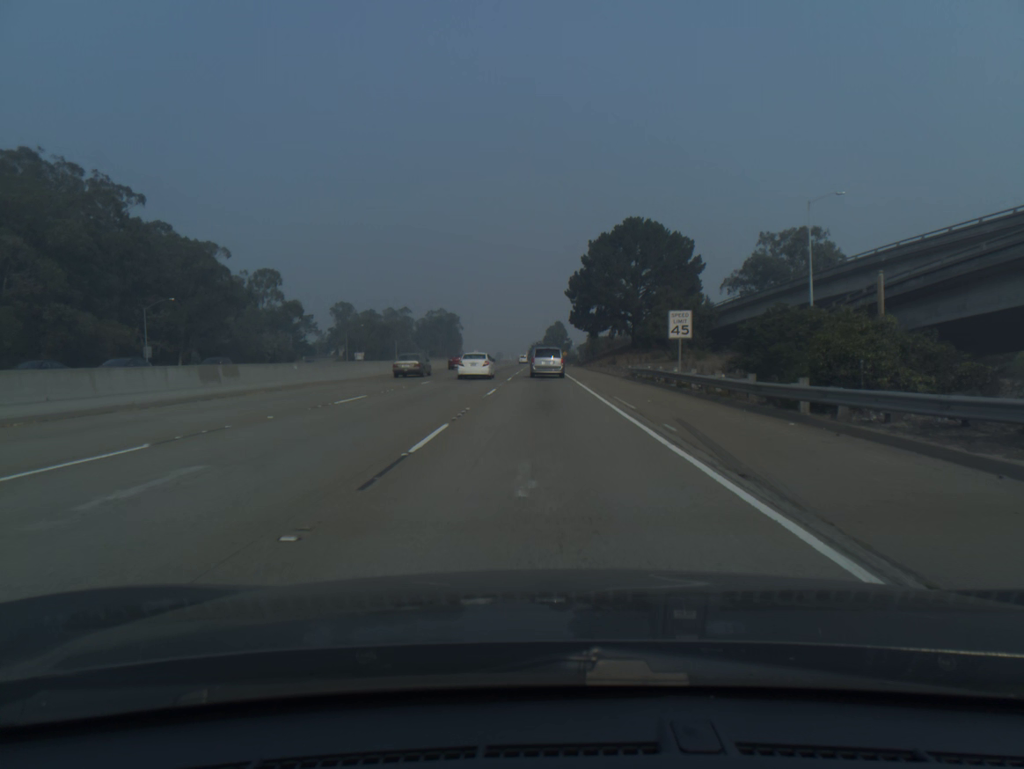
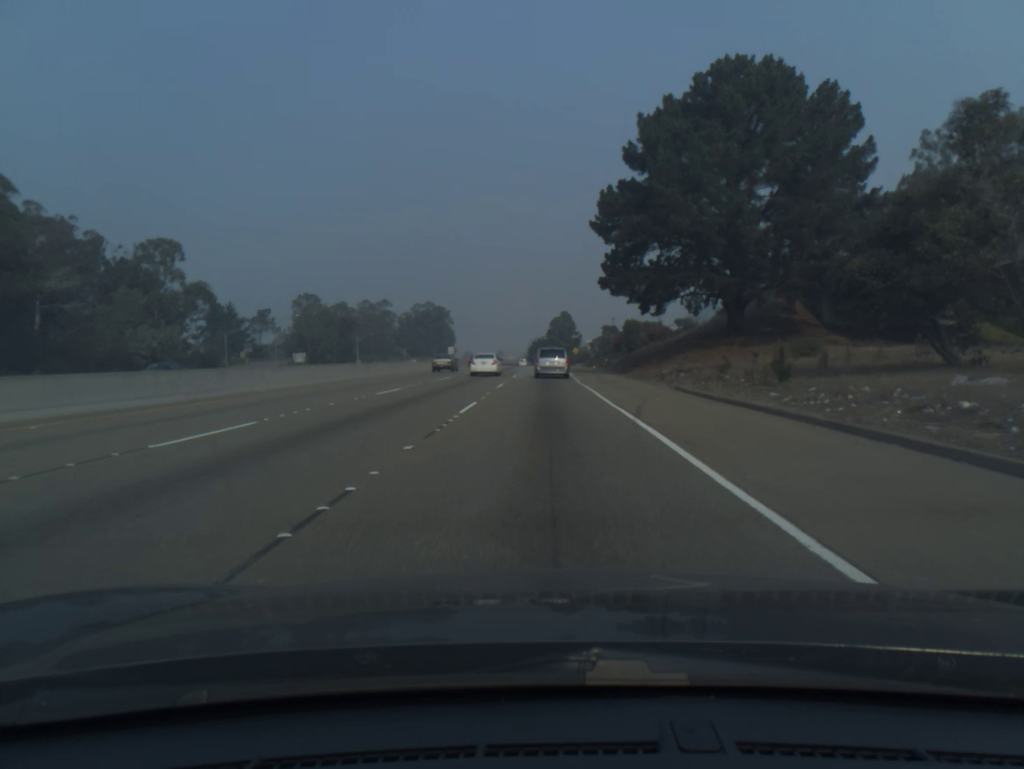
(0.0, +54.1) m; 0°
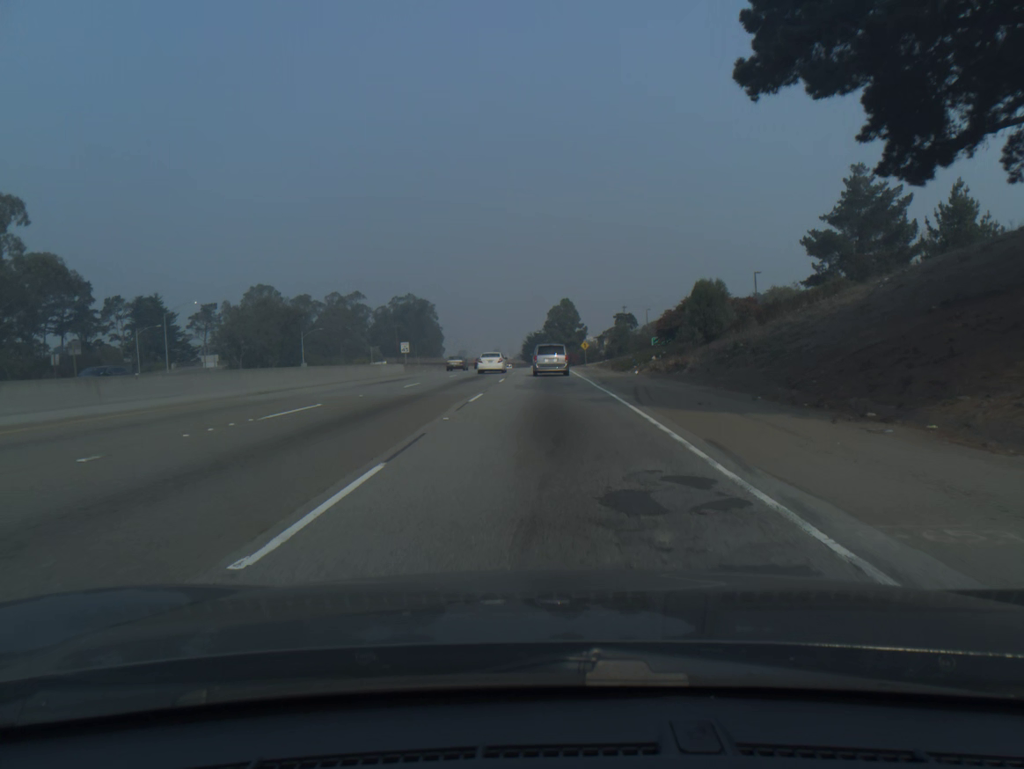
(0.0, +39.9) m; 0°
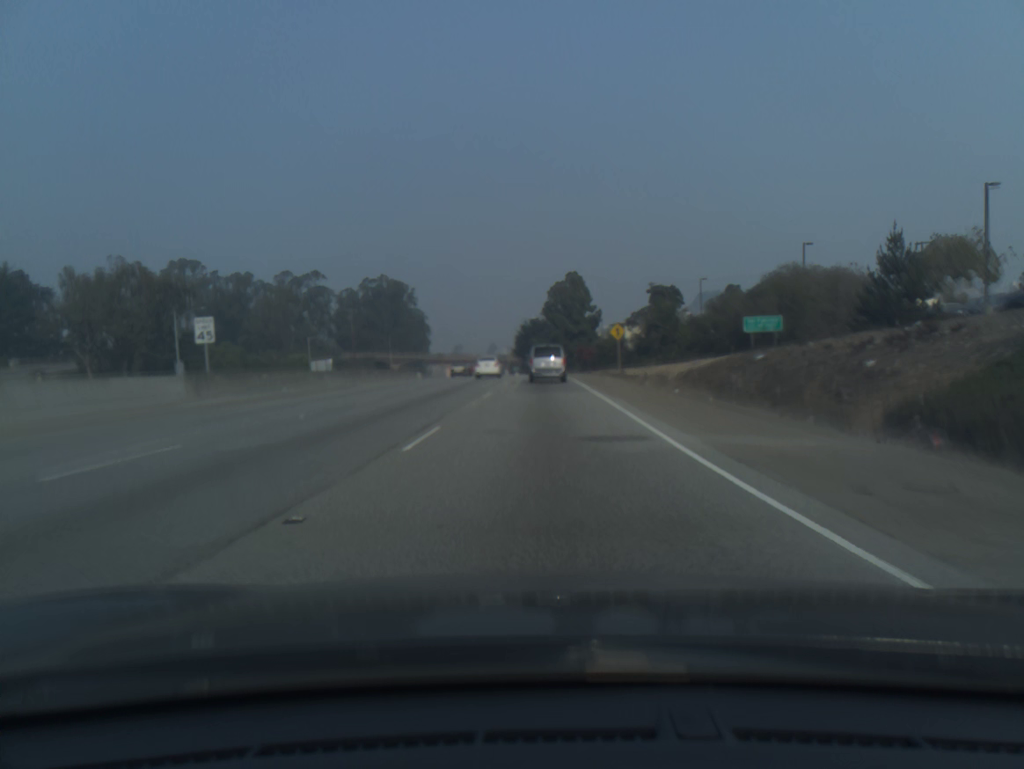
(+0.1, +51.7) m; 0°
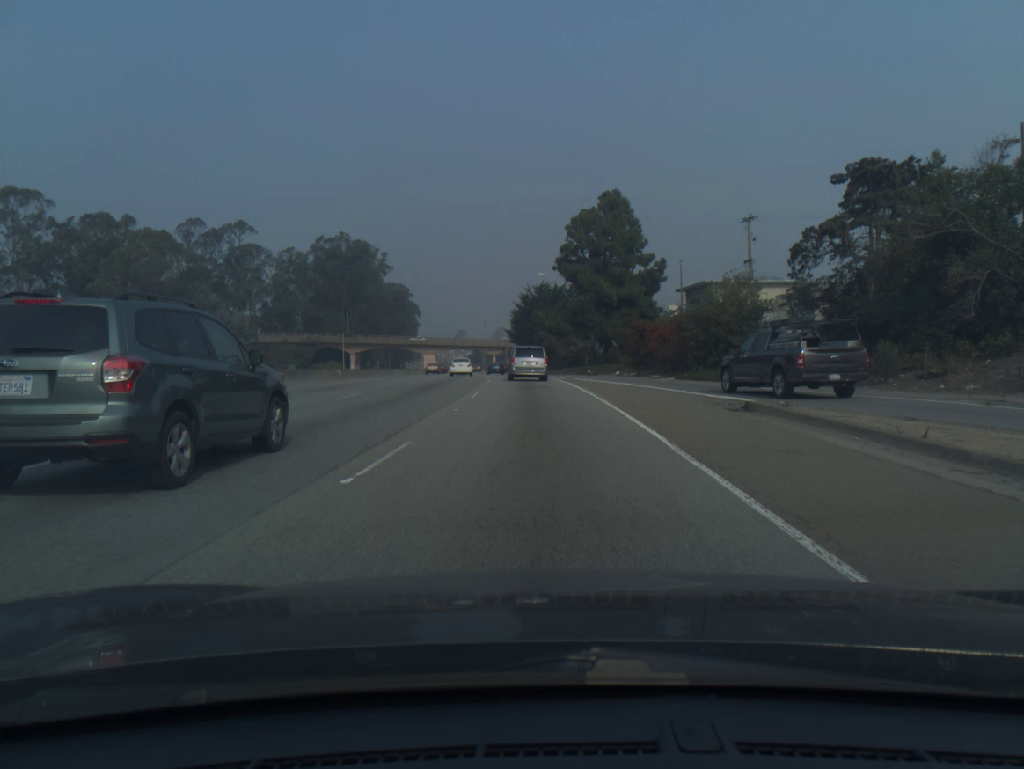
(-0.3, +62.0) m; -1°
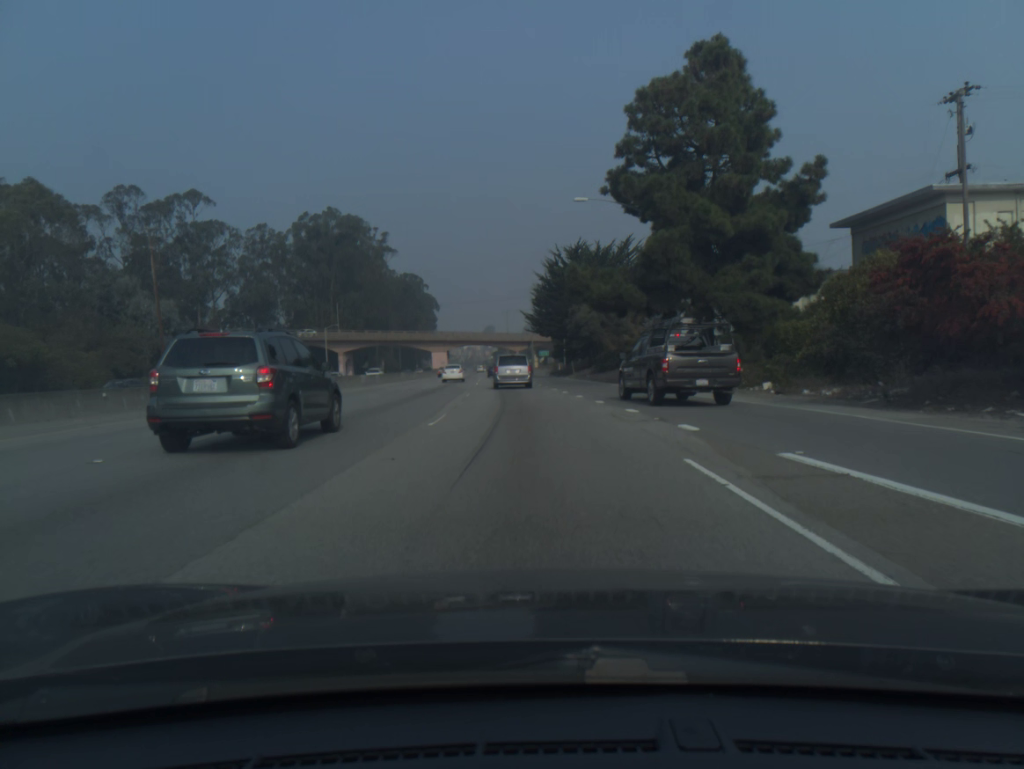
(-0.6, +36.3) m; -2°
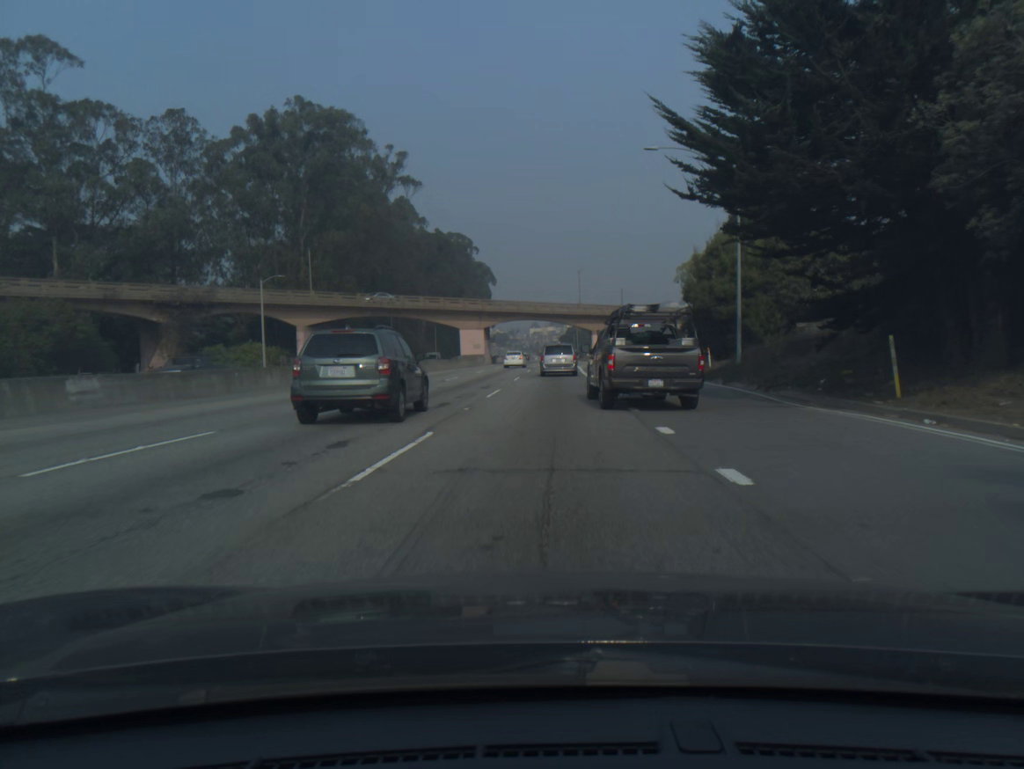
(-3.1, +60.1) m; -5°
